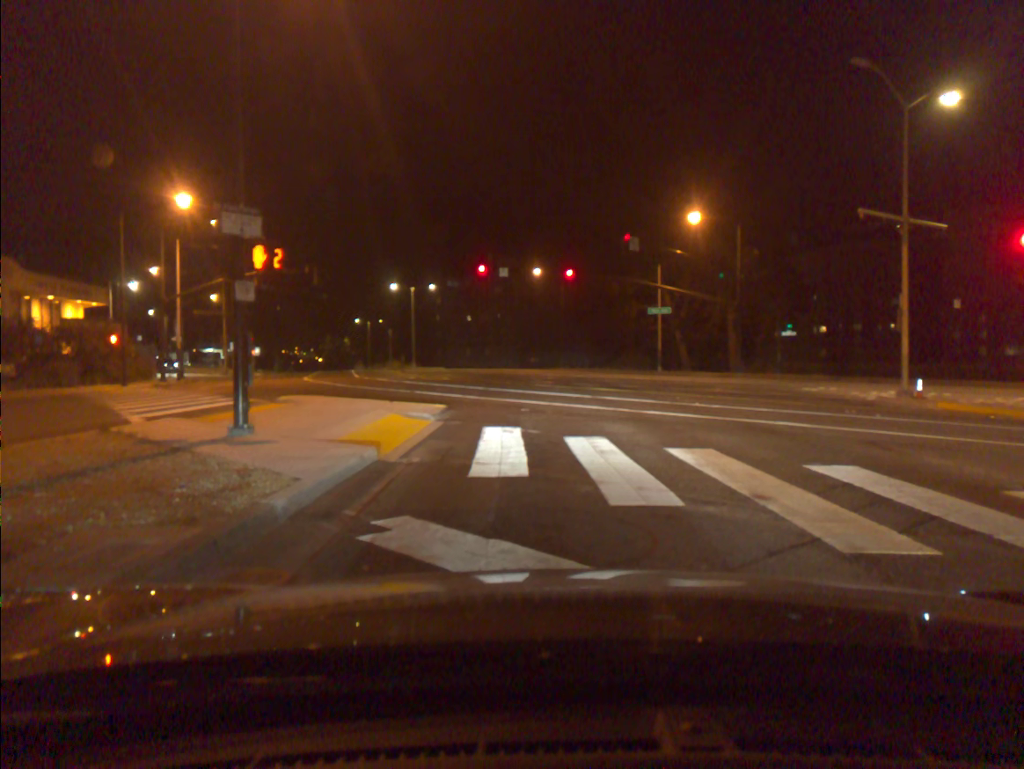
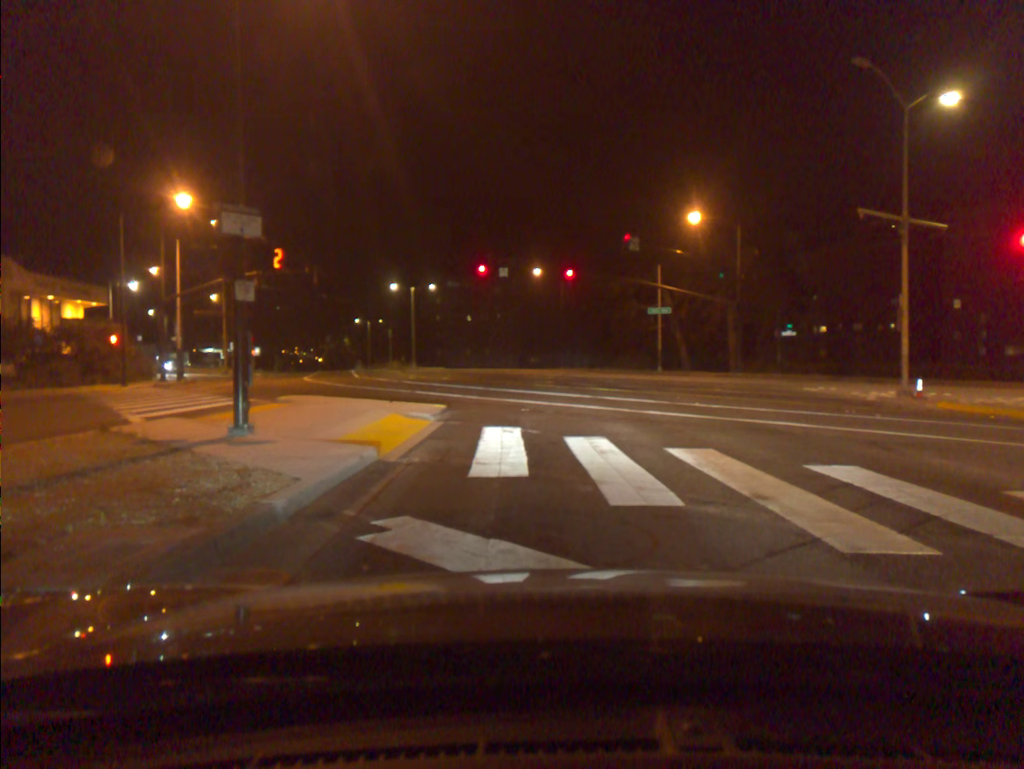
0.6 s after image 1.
(0.0, 0.0) m; 0°
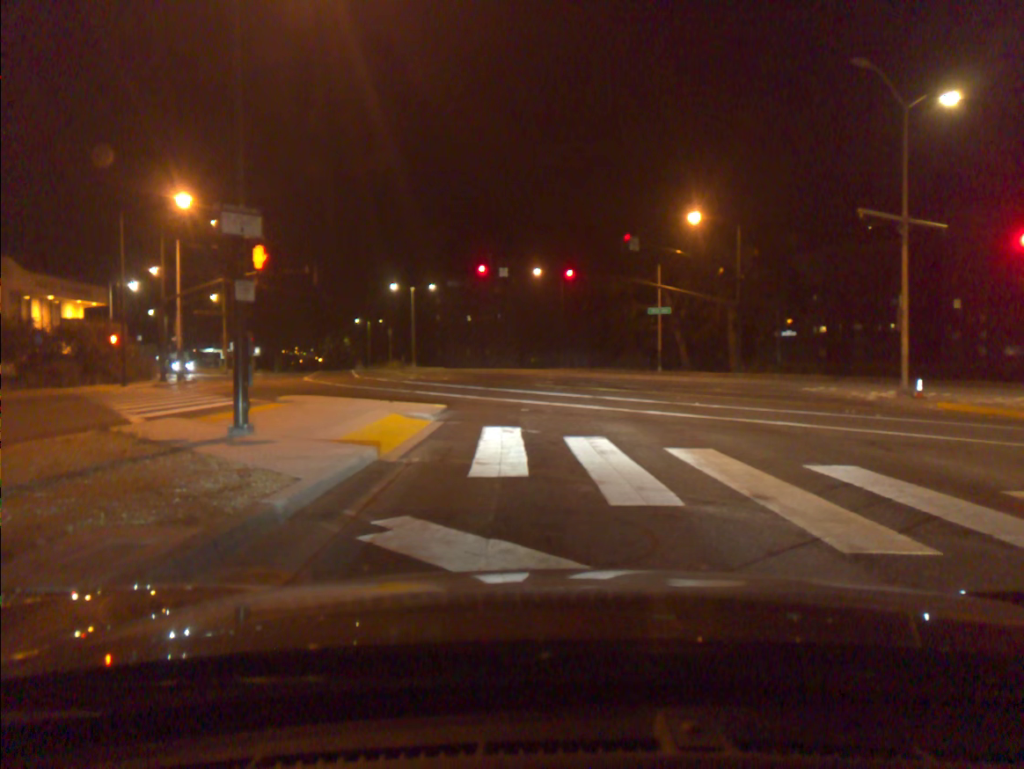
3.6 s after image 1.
(0.0, 0.0) m; 0°
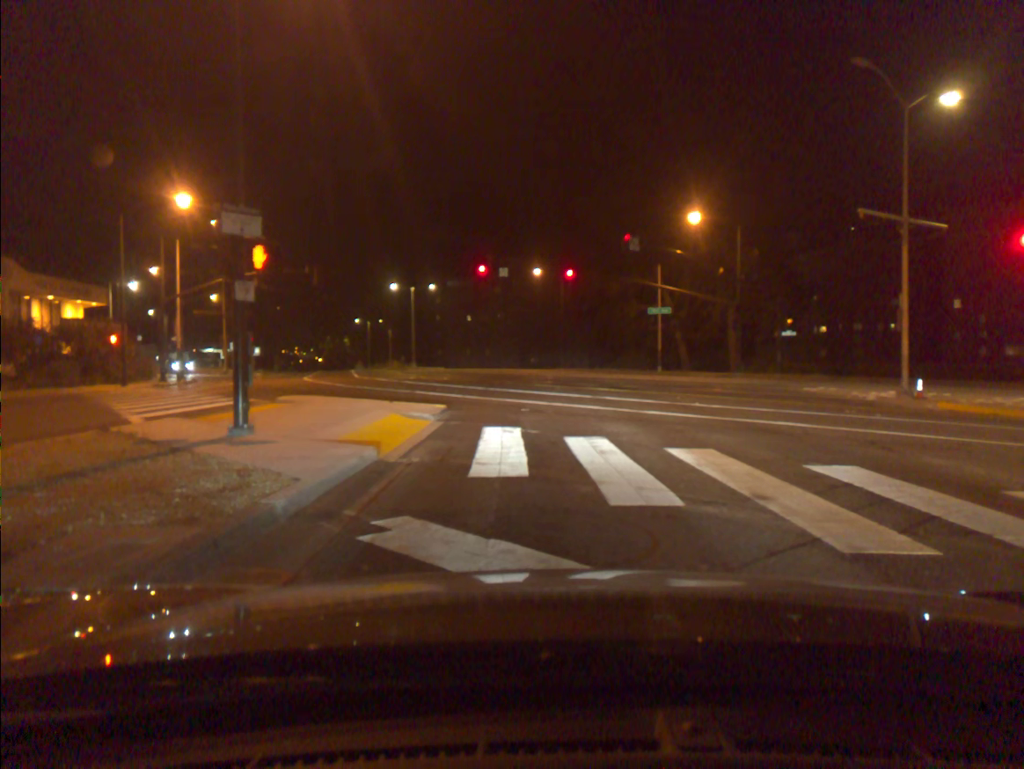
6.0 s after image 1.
(+0.1, -0.1) m; 0°
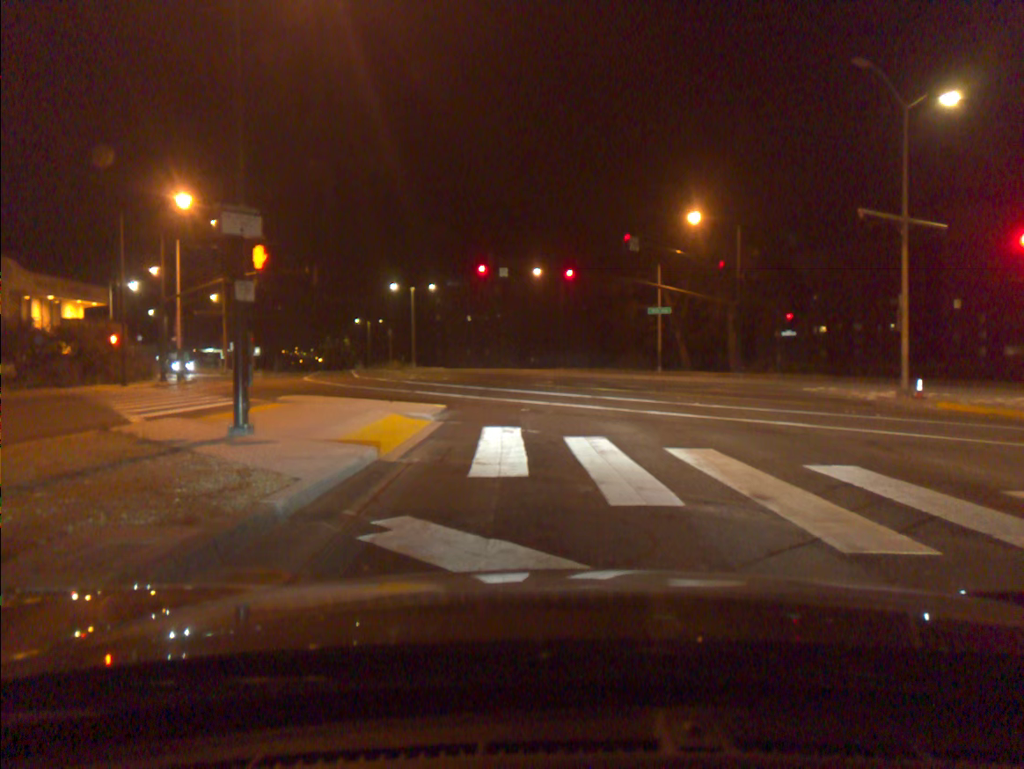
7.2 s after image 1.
(0.0, 0.0) m; 0°
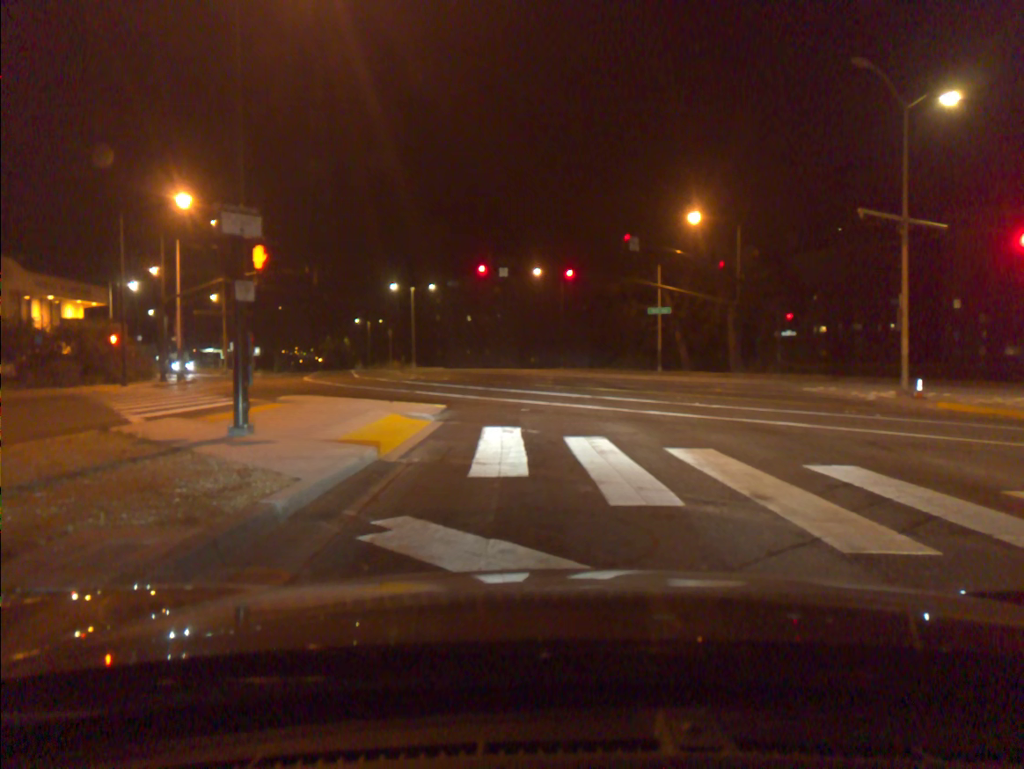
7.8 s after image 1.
(0.0, 0.0) m; 0°
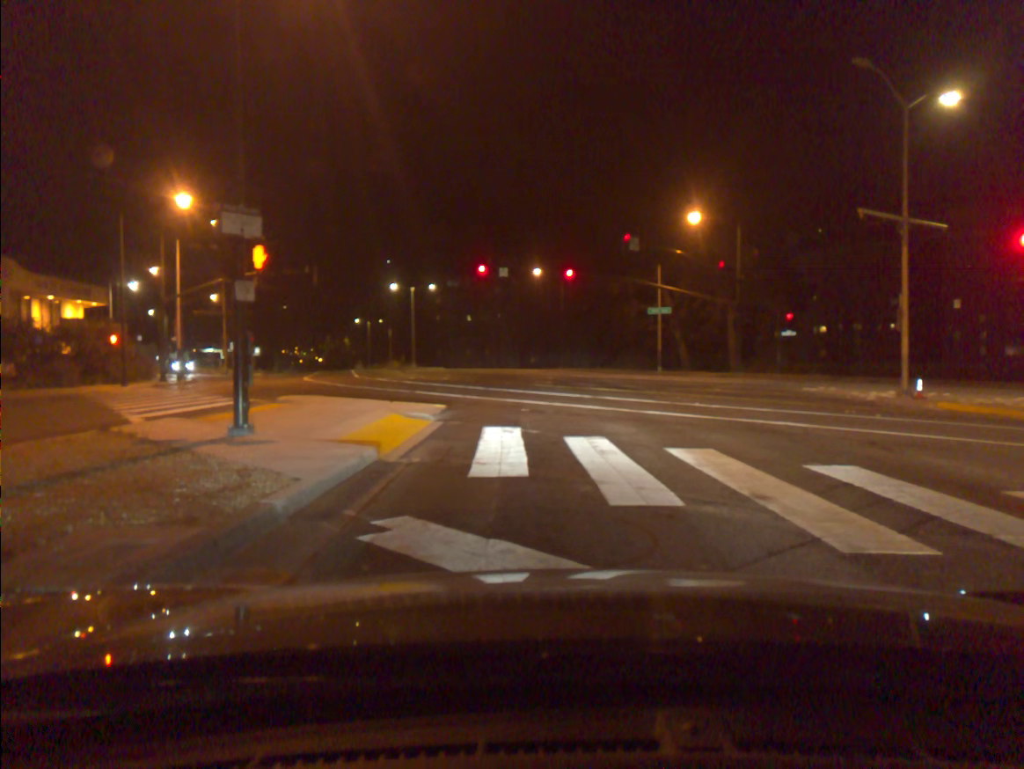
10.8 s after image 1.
(0.0, +0.1) m; 0°
